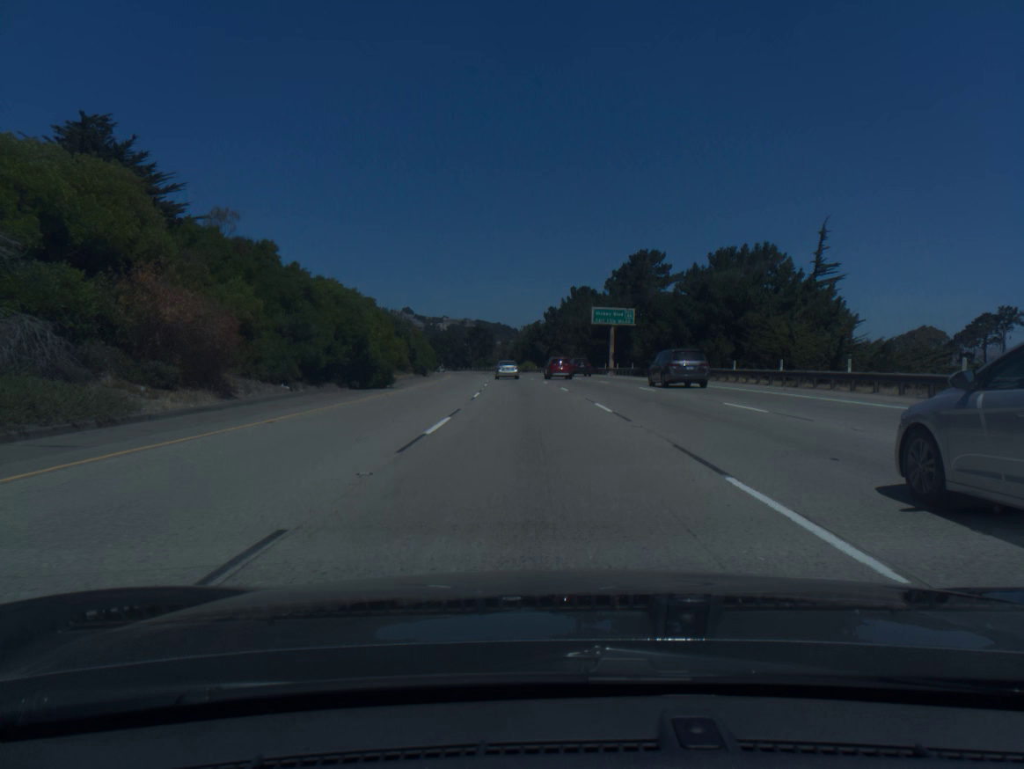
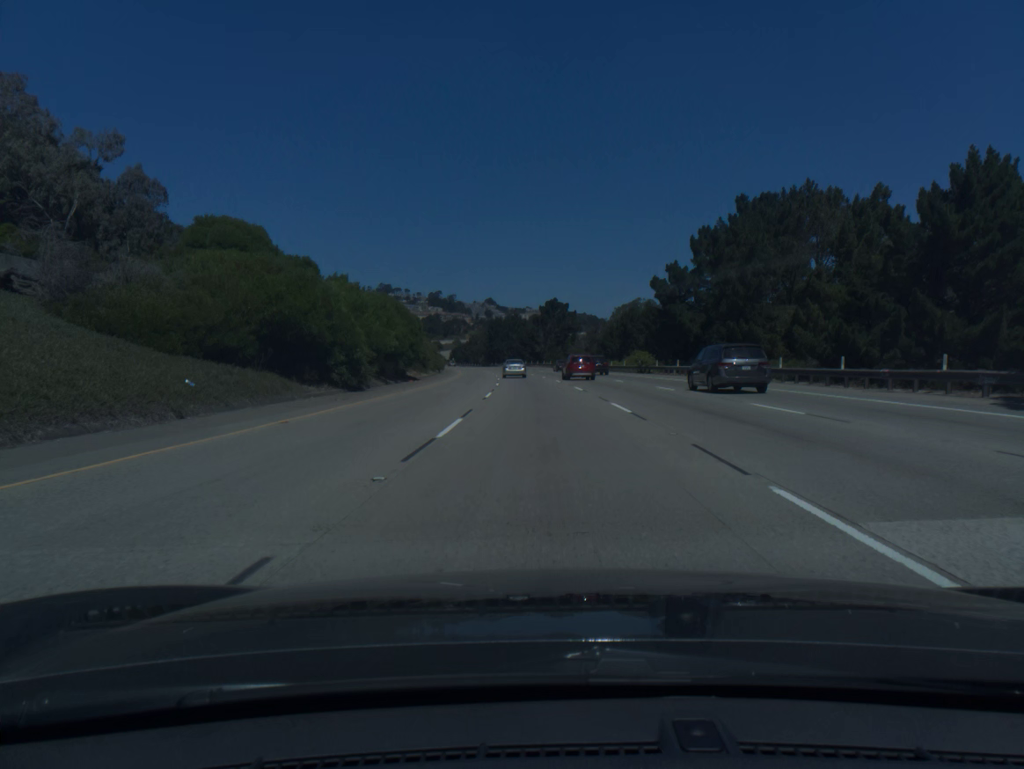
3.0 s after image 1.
(-4.8, +88.2) m; -6°
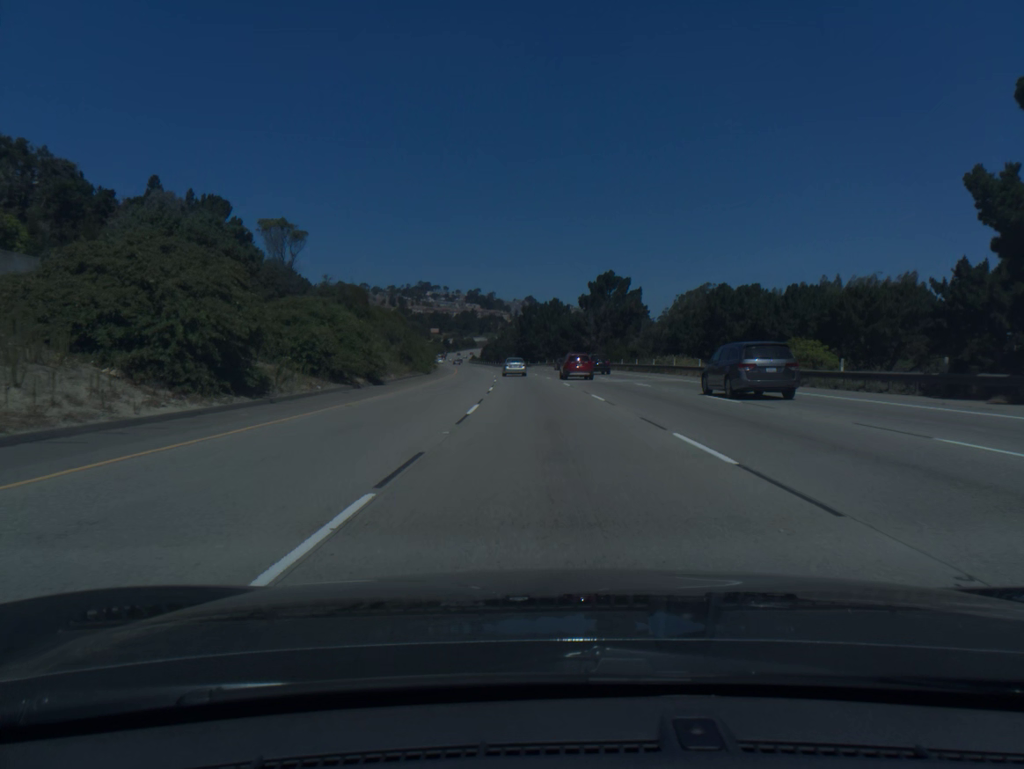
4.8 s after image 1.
(-1.4, +52.7) m; -3°
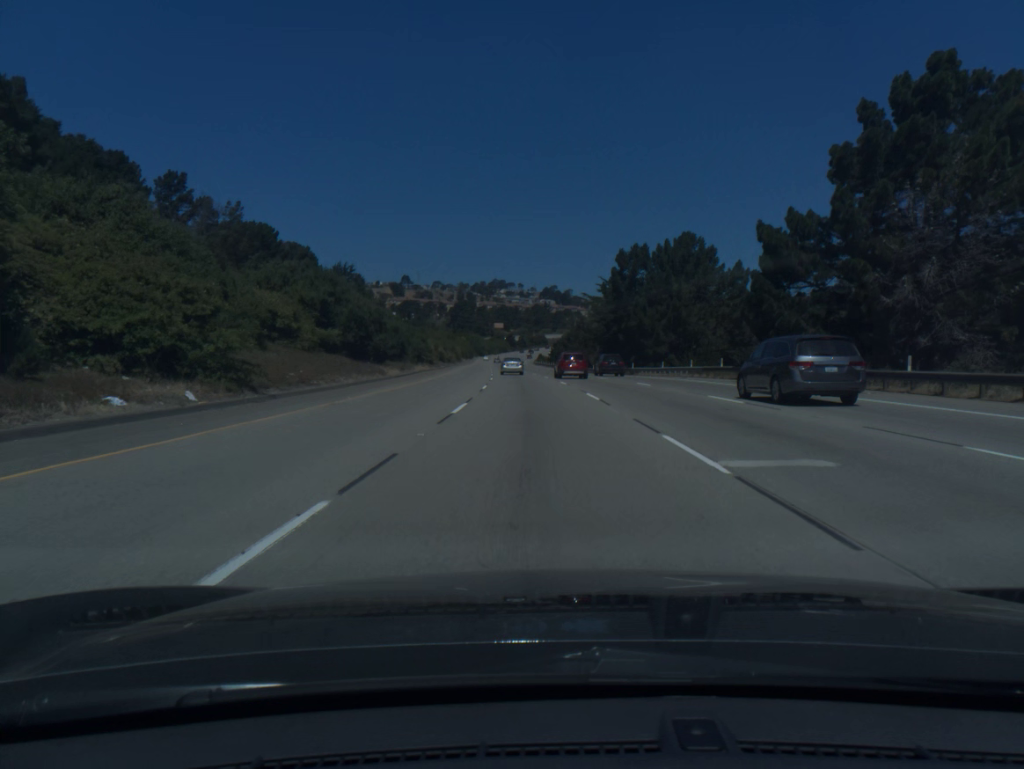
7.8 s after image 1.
(-4.0, +88.4) m; -5°
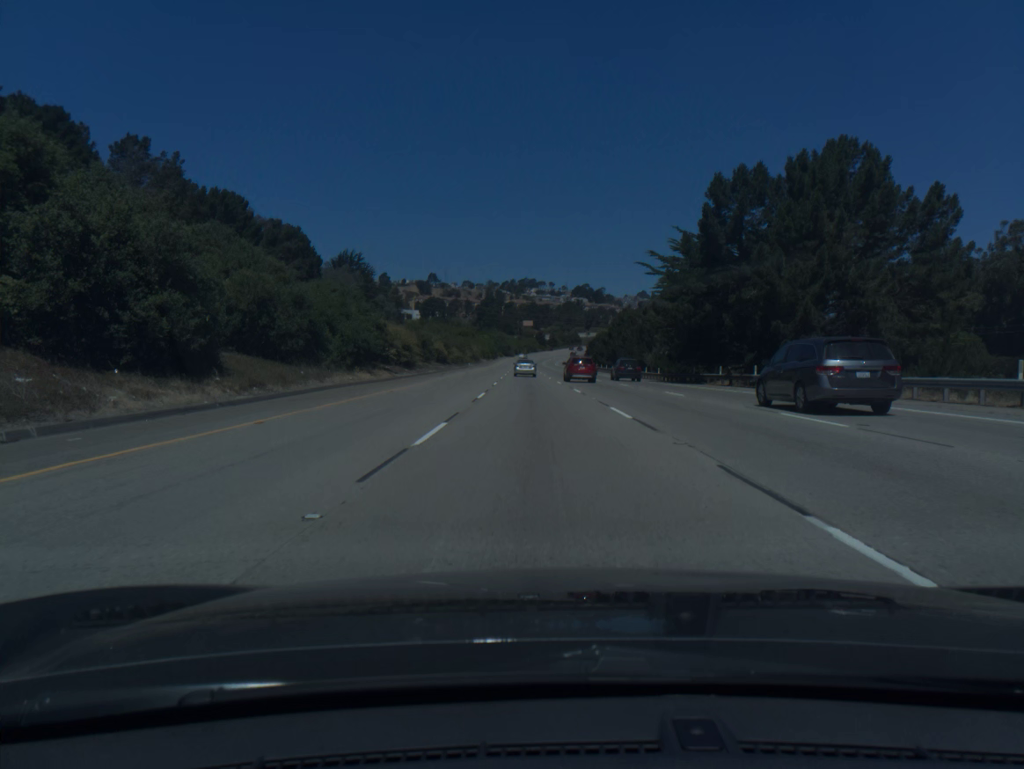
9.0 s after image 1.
(-0.7, +35.5) m; -2°
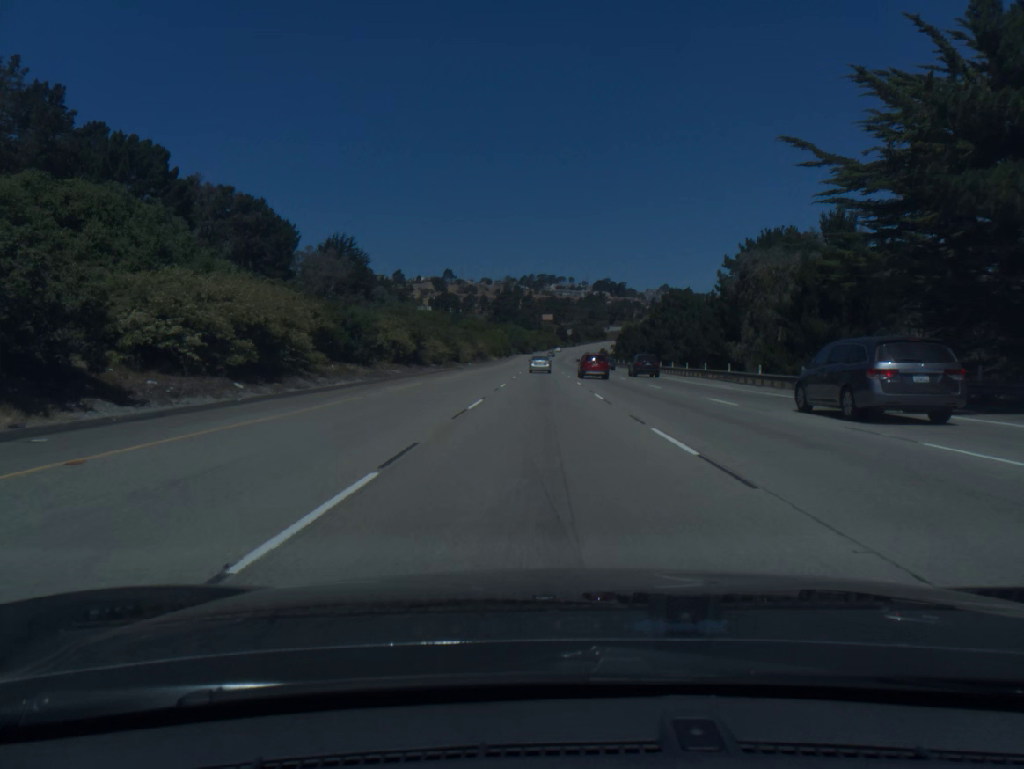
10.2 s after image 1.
(-0.5, +35.6) m; -2°
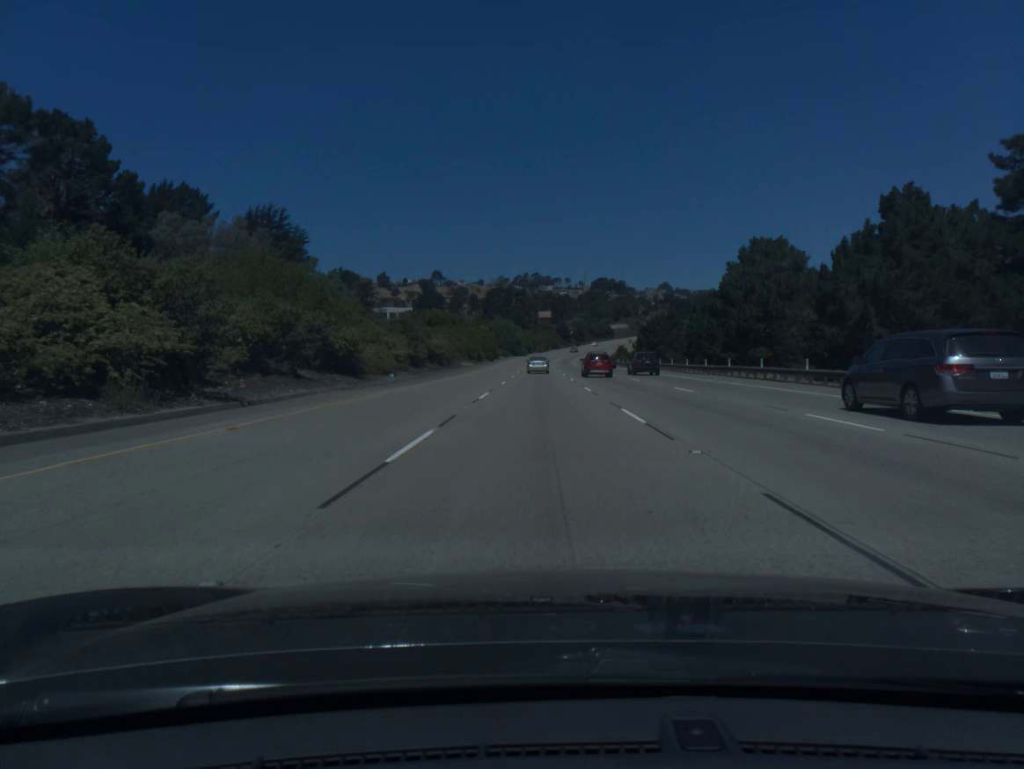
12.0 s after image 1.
(0.0, +53.7) m; 0°
